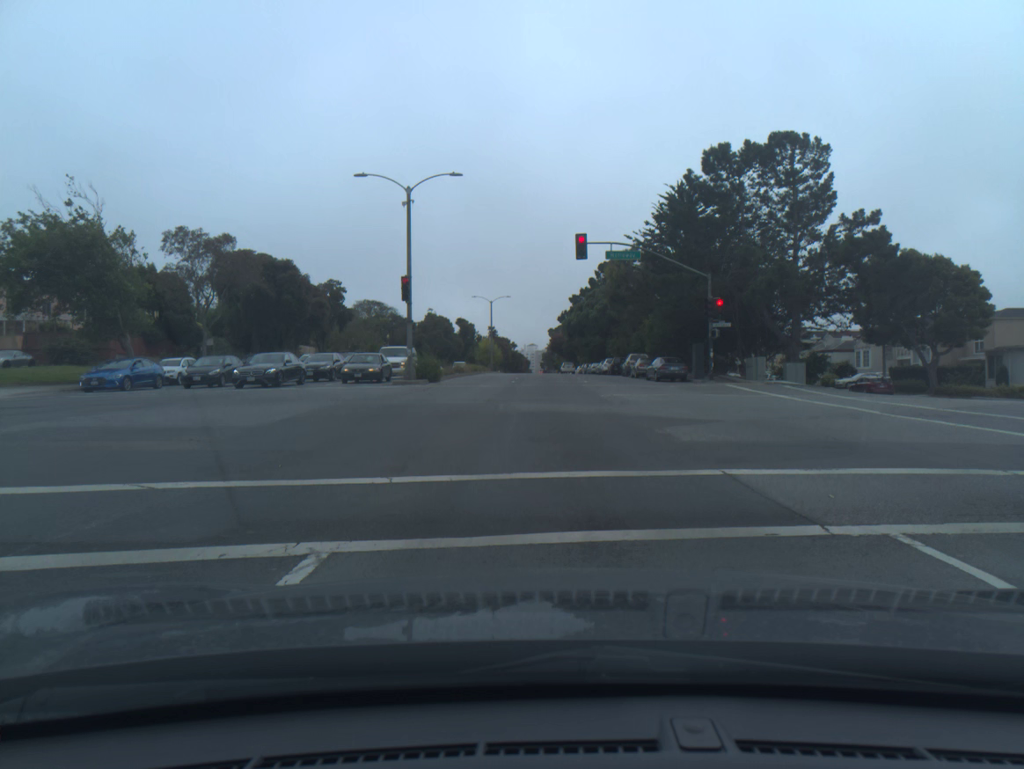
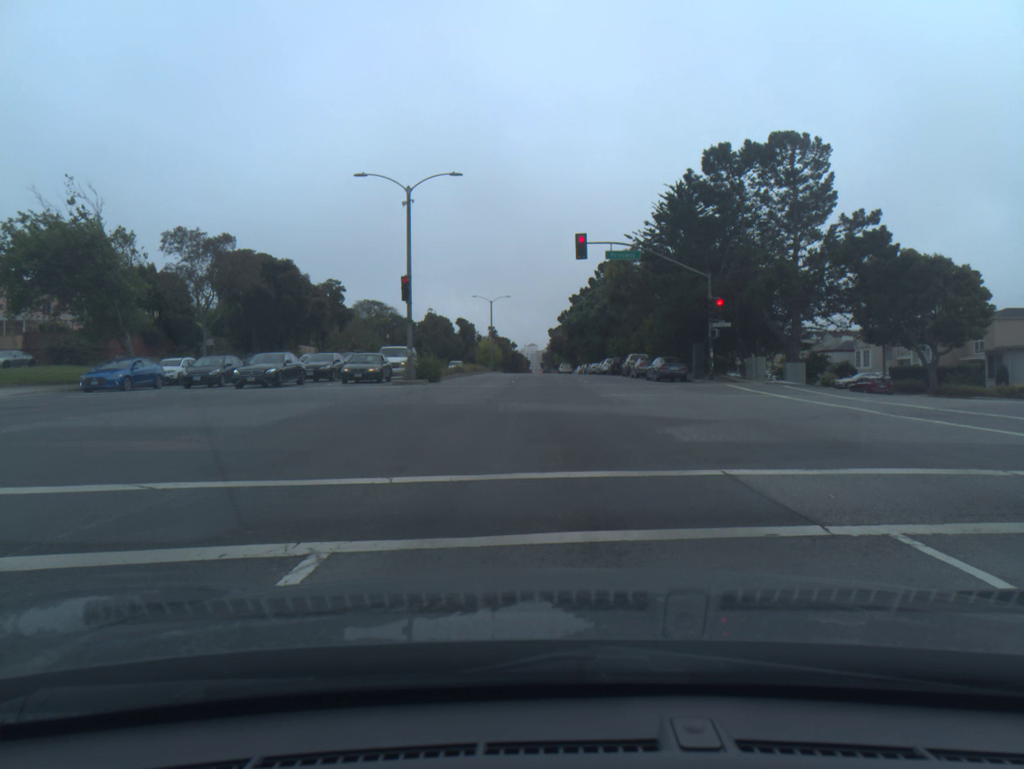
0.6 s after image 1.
(0.0, 0.0) m; 0°
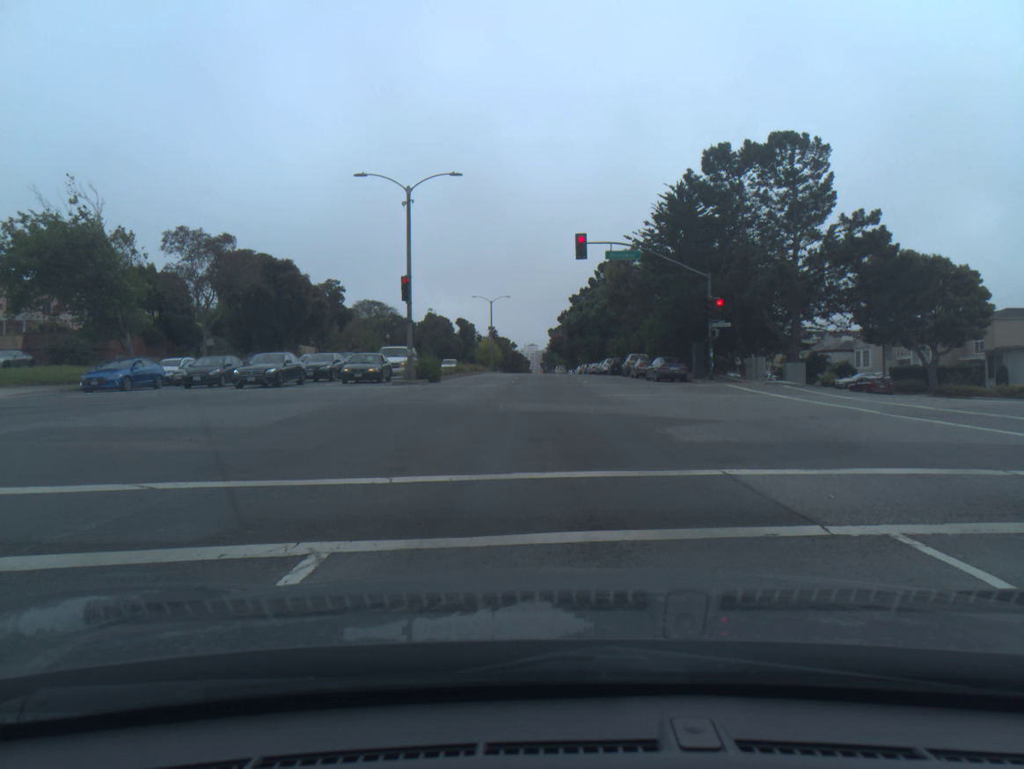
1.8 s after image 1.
(0.0, 0.0) m; 0°
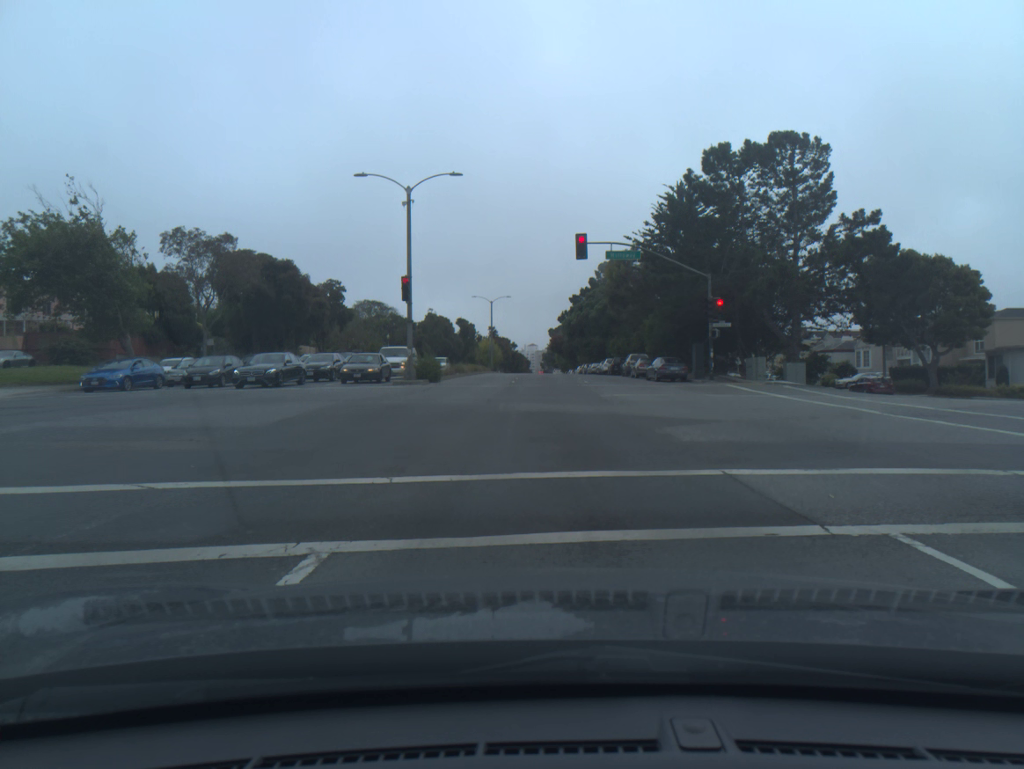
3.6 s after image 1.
(0.0, 0.0) m; 0°
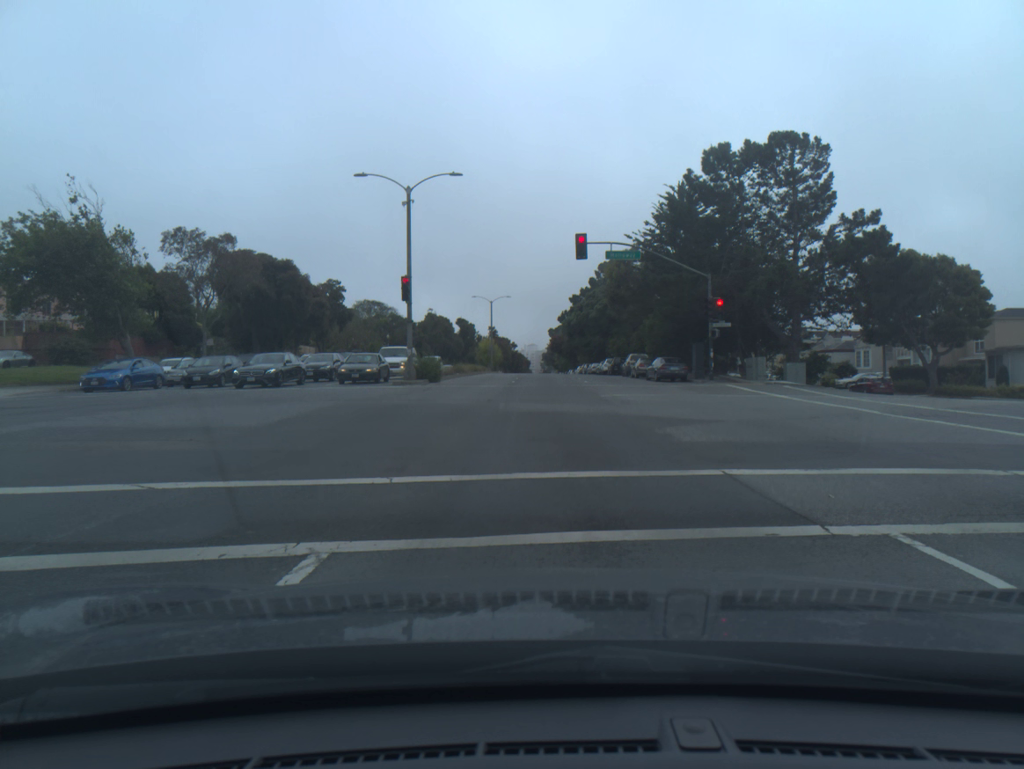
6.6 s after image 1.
(0.0, 0.0) m; 0°
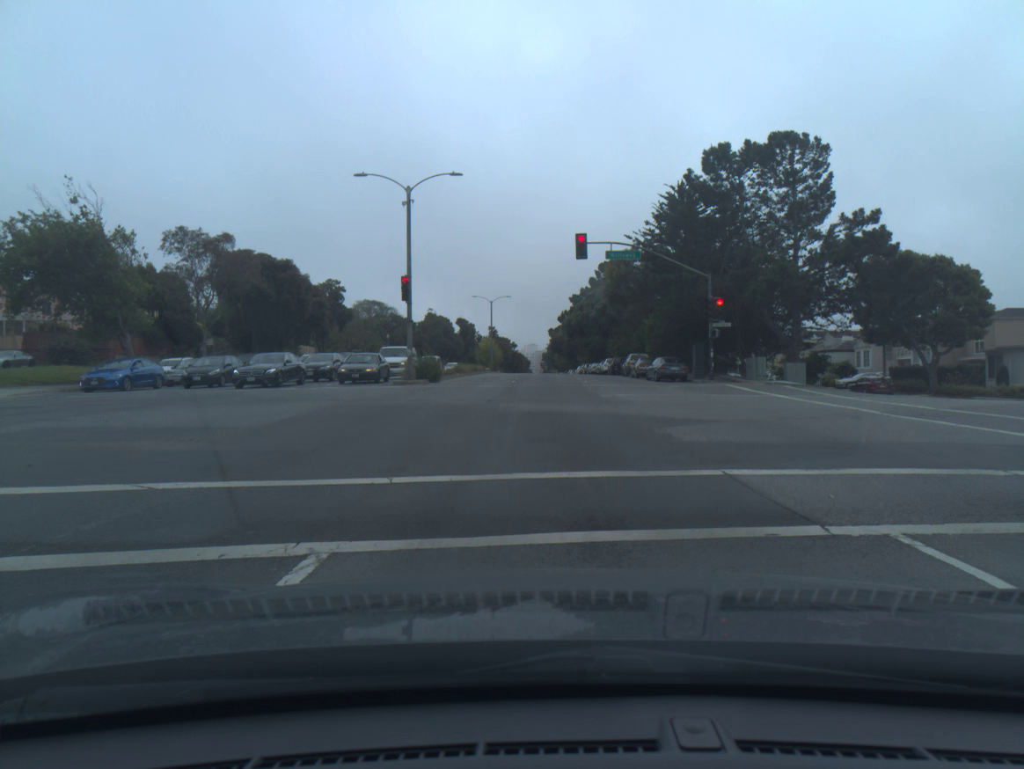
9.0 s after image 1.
(0.0, 0.0) m; 0°
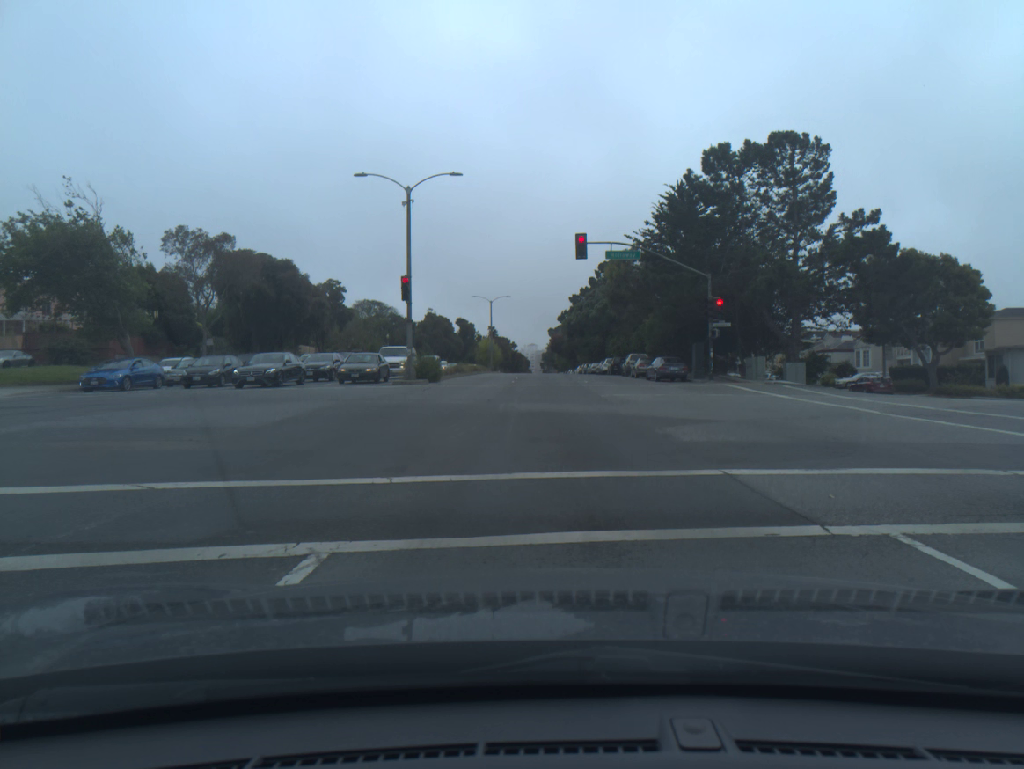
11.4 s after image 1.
(0.0, 0.0) m; 0°
